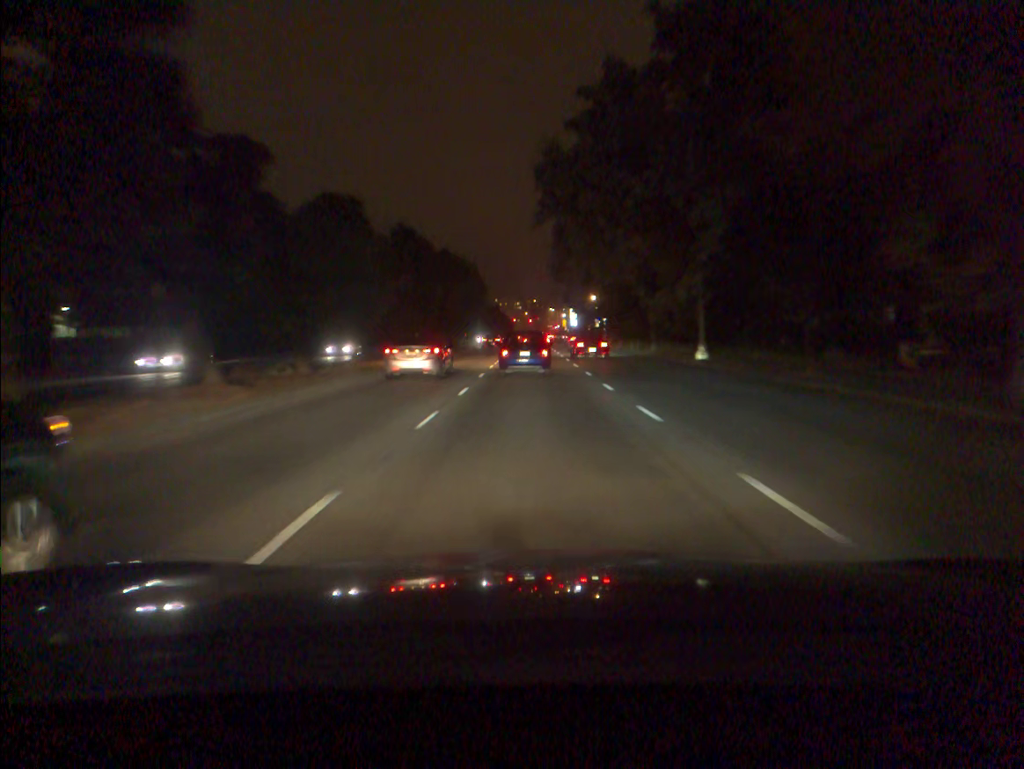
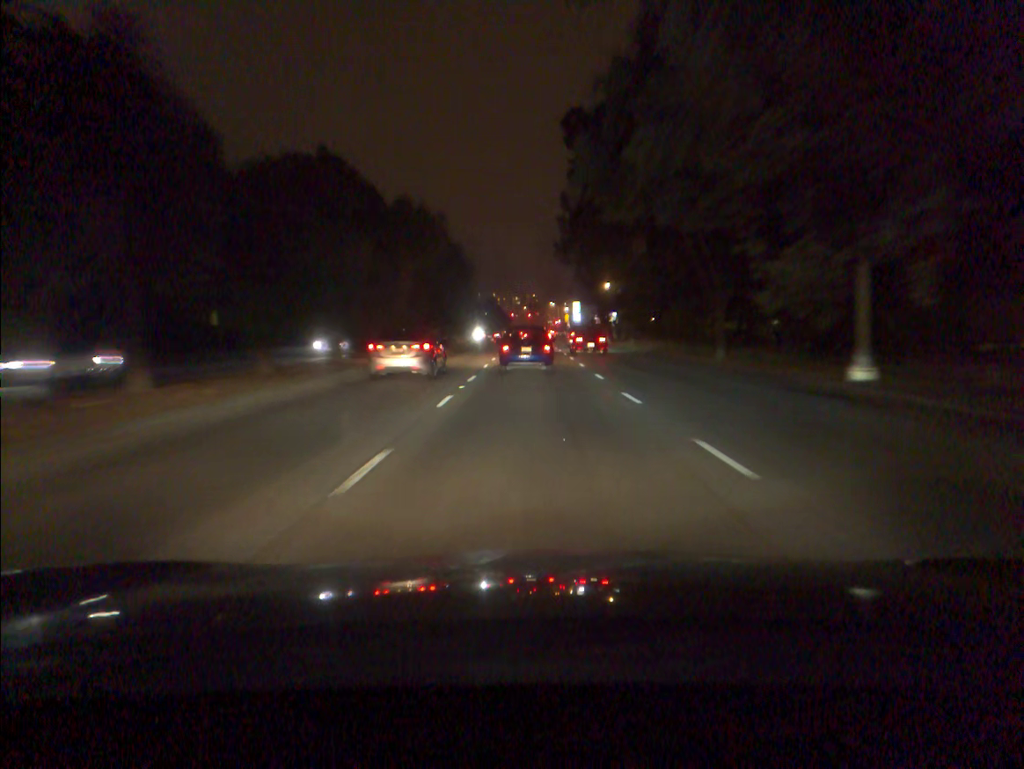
(0.0, +19.1) m; 0°
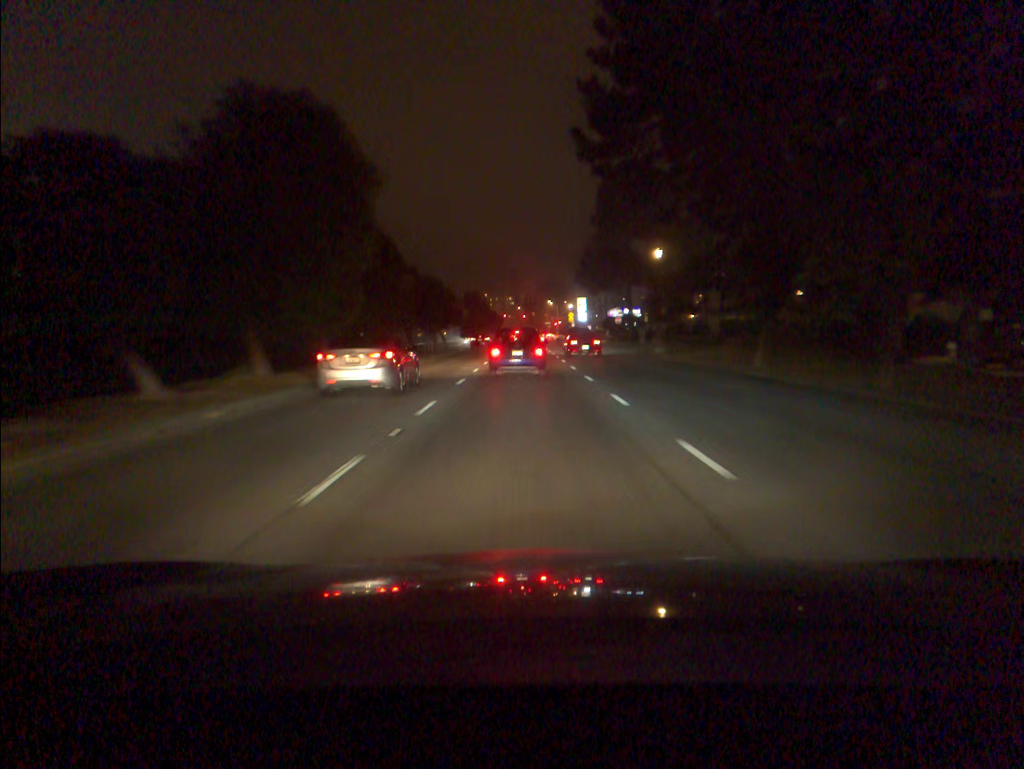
(+0.3, +36.7) m; +1°
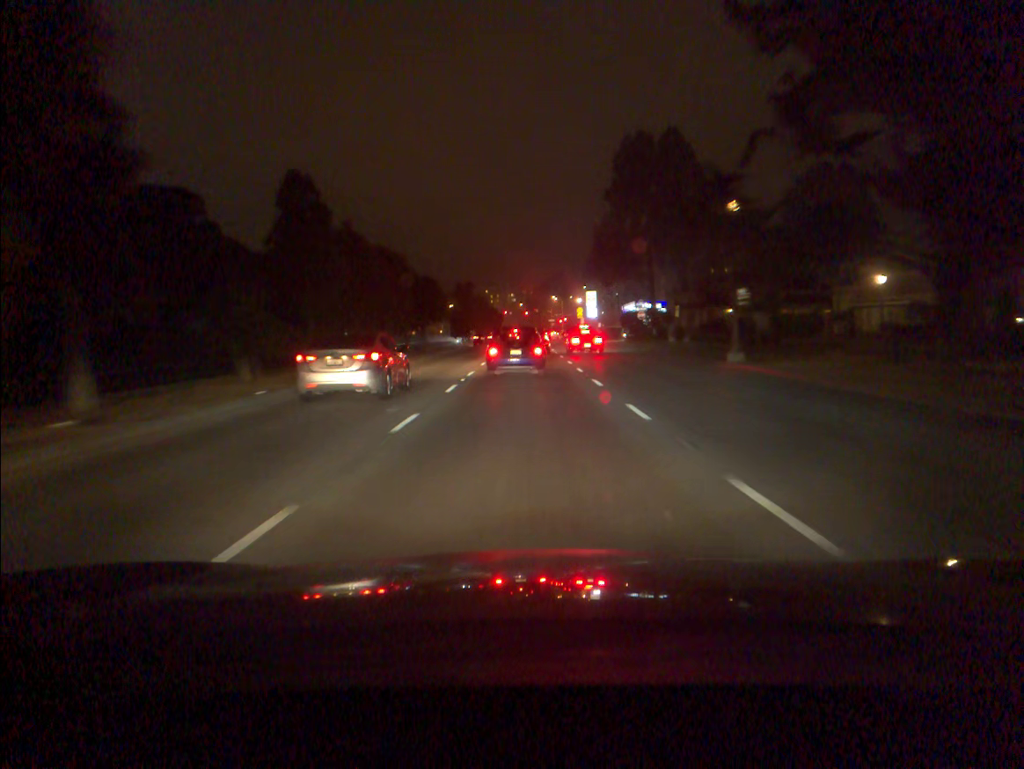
(0.0, +17.4) m; 0°
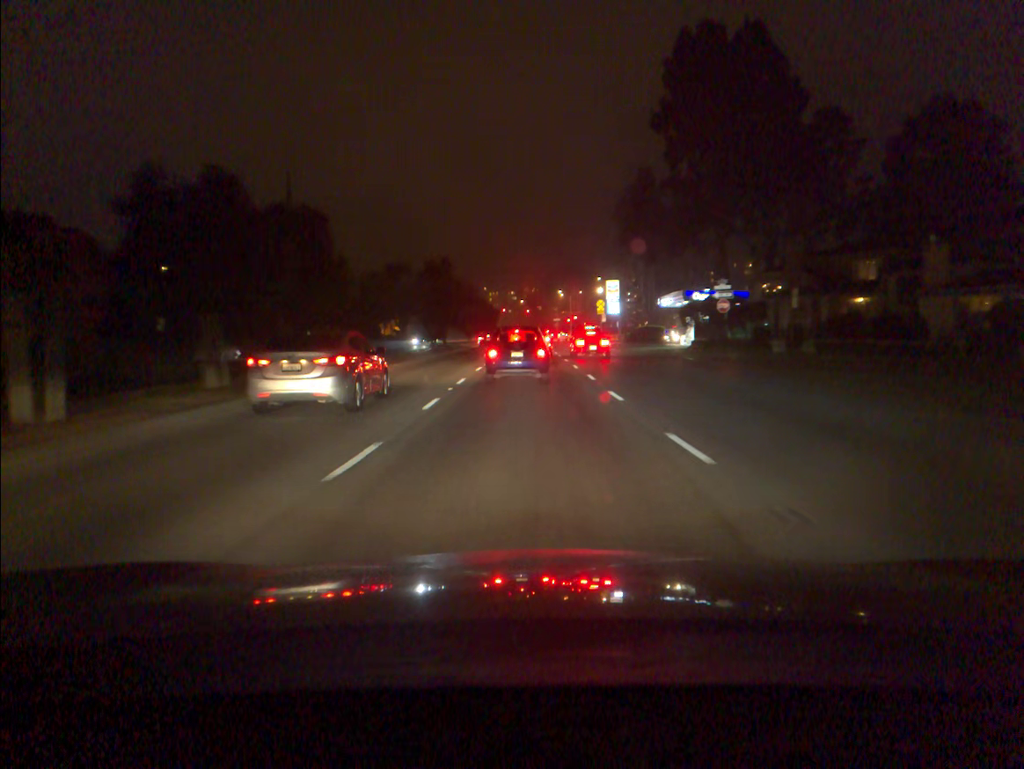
(-0.1, +32.5) m; 0°
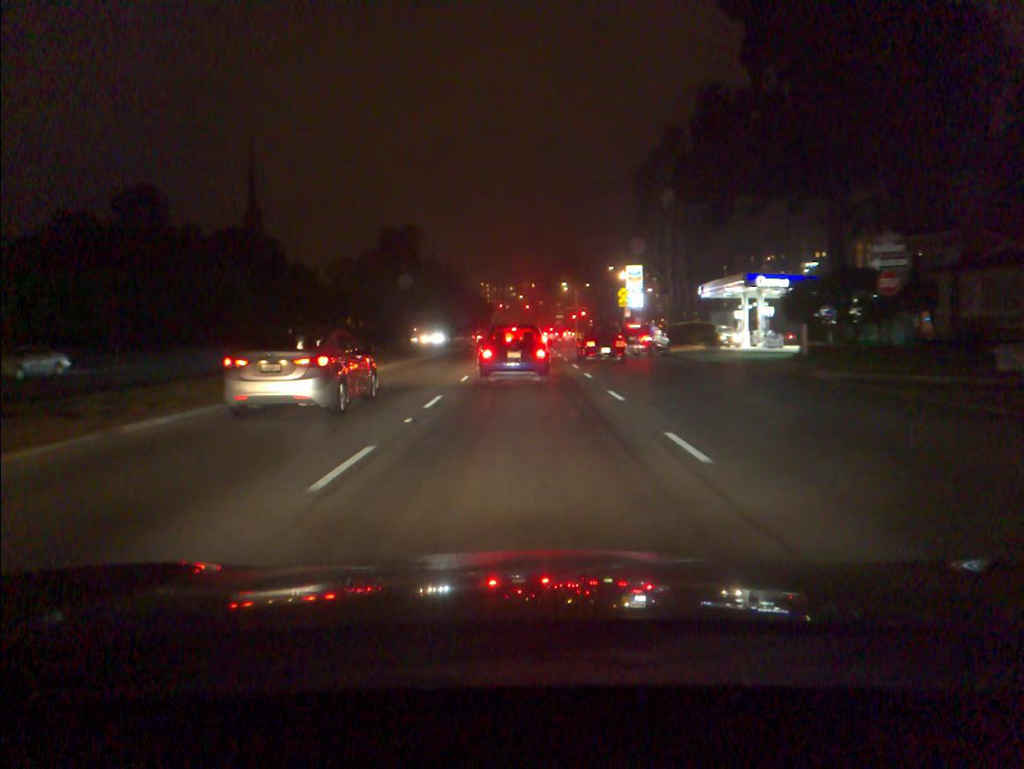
(0.0, +21.7) m; 0°
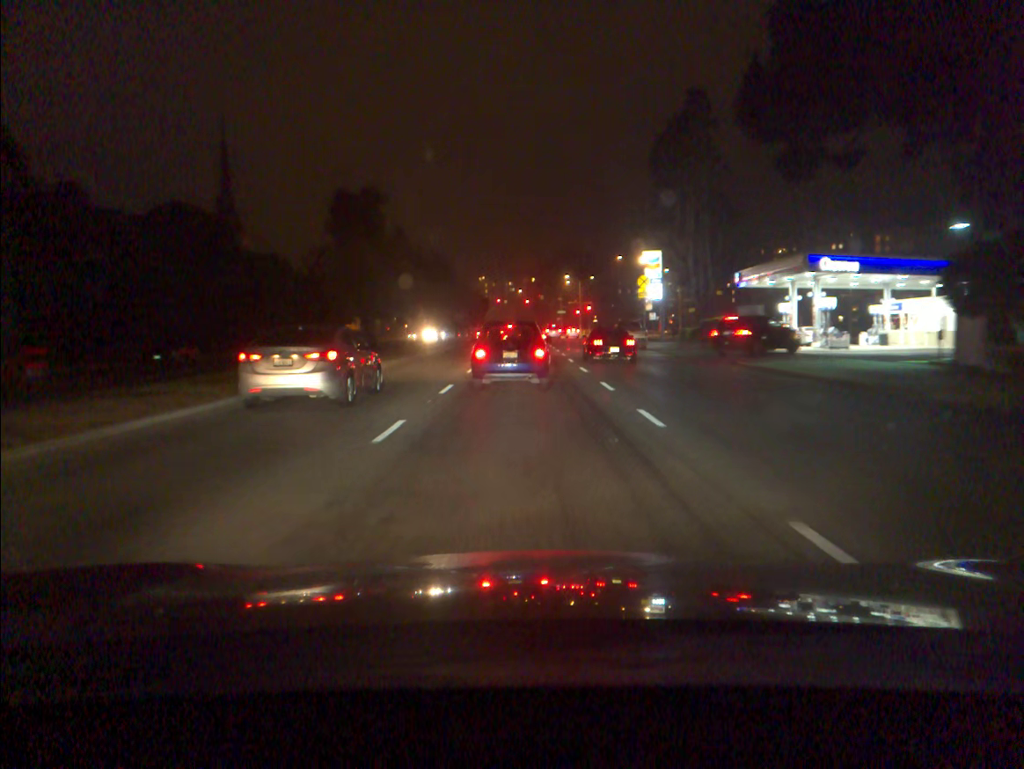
(0.0, +12.4) m; 0°
